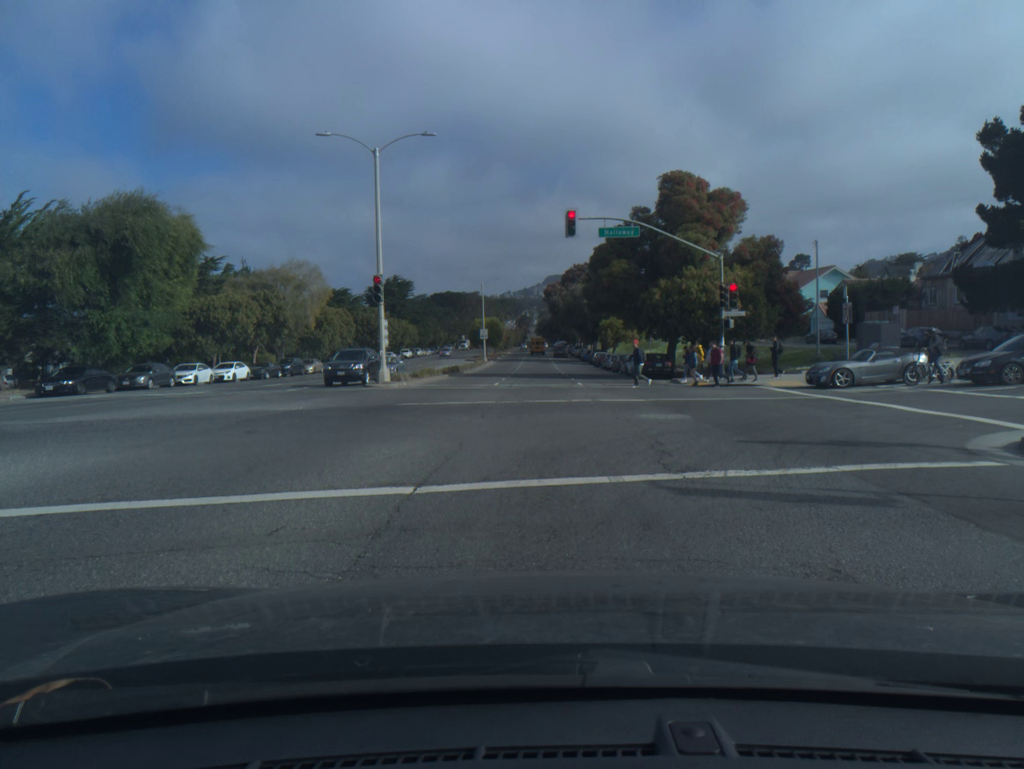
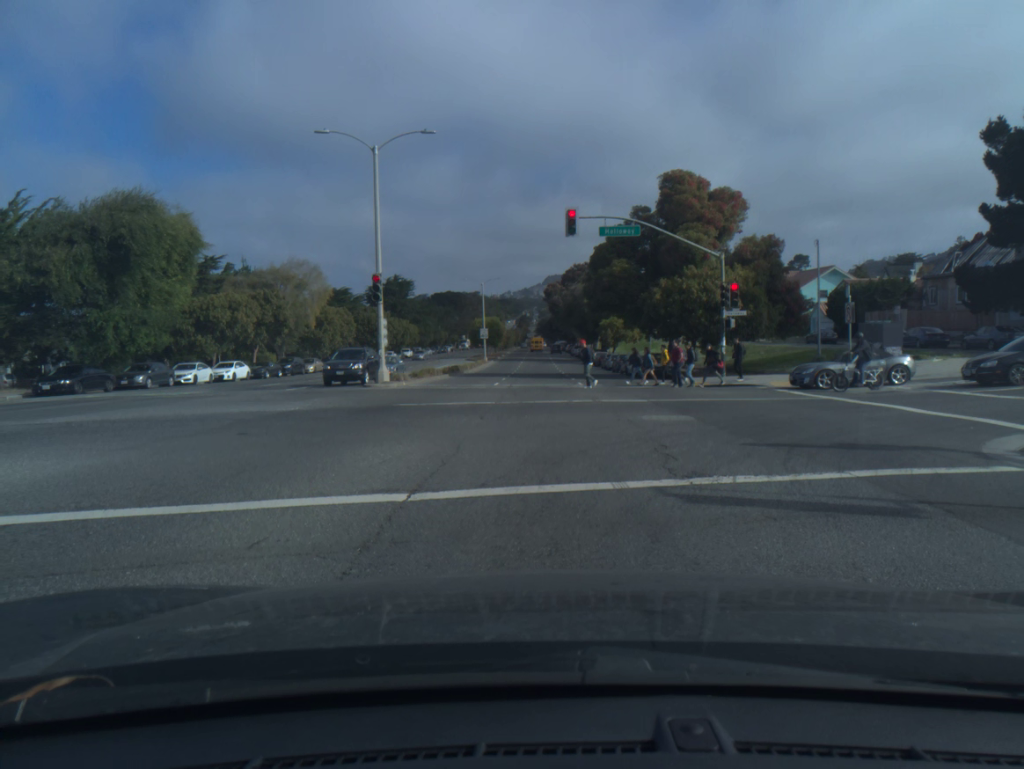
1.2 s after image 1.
(0.0, +0.4) m; 0°
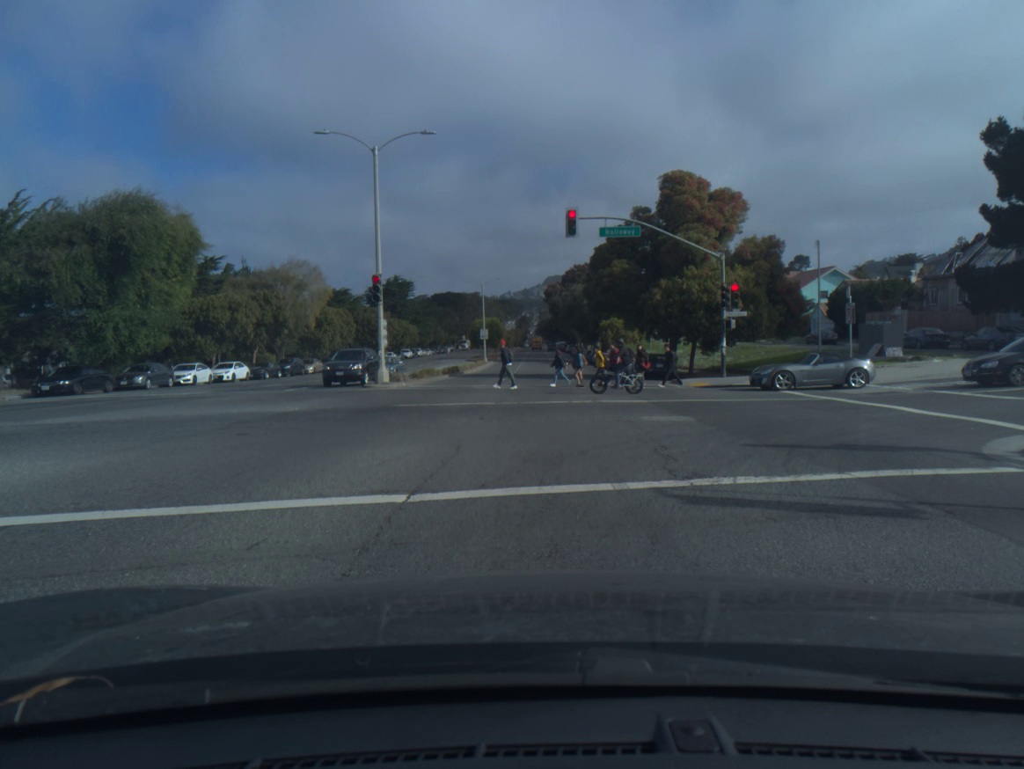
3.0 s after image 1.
(0.0, 0.0) m; 0°
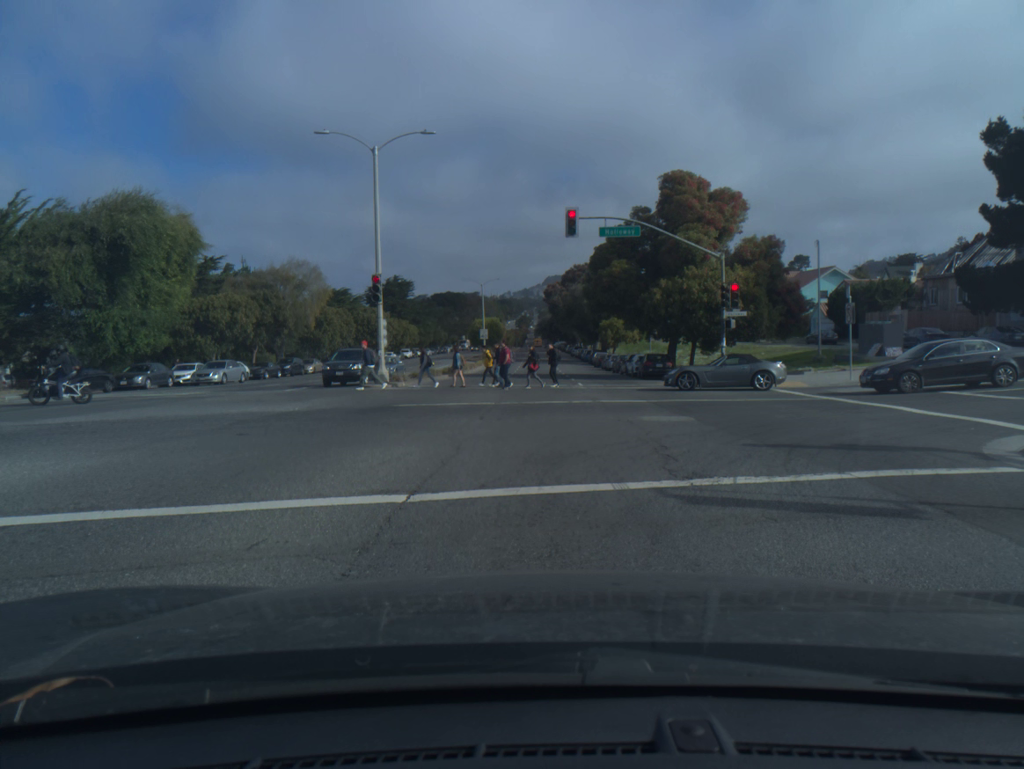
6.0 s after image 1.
(0.0, 0.0) m; 0°
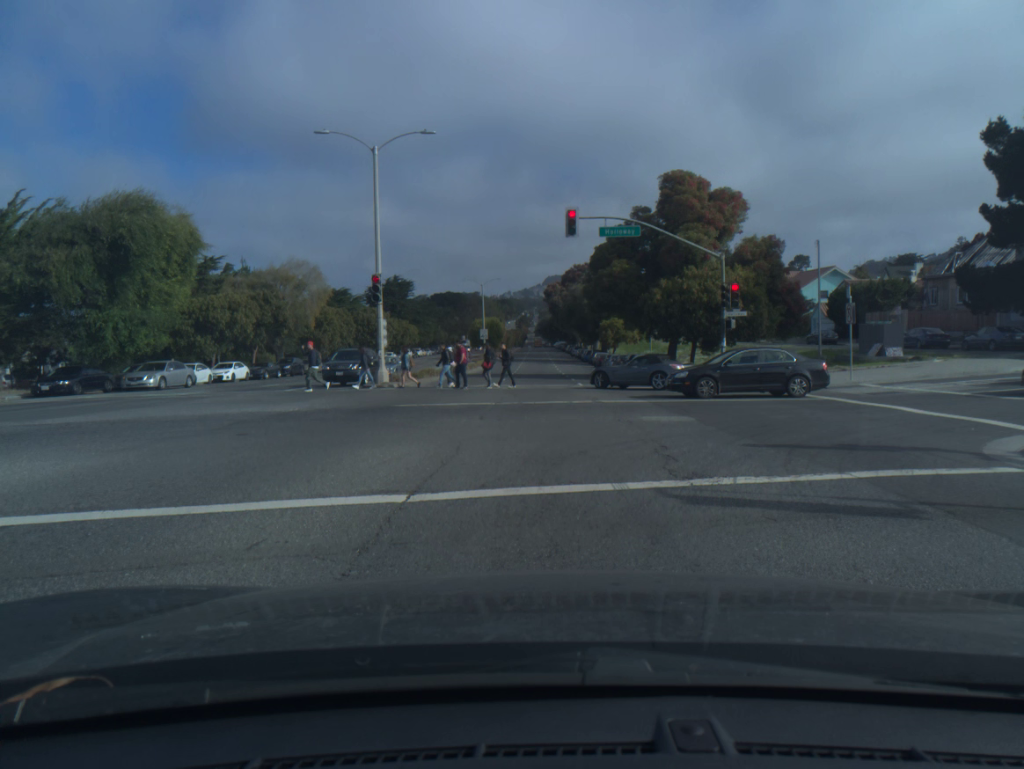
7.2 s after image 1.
(0.0, 0.0) m; 0°
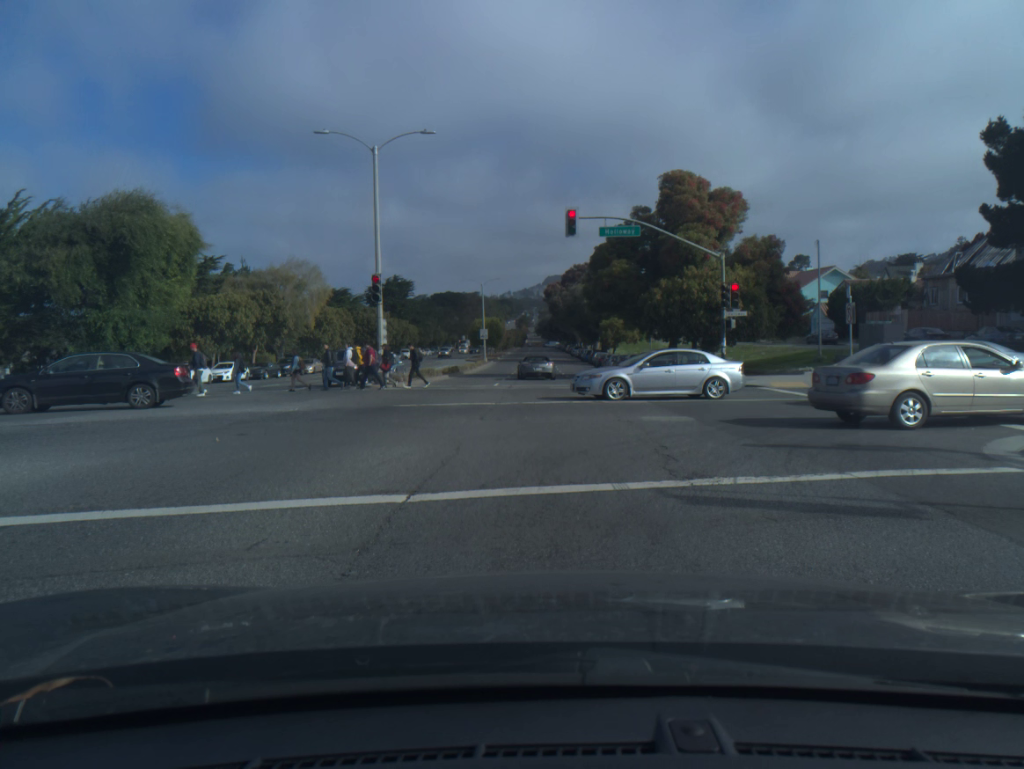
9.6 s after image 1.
(0.0, -0.1) m; 0°
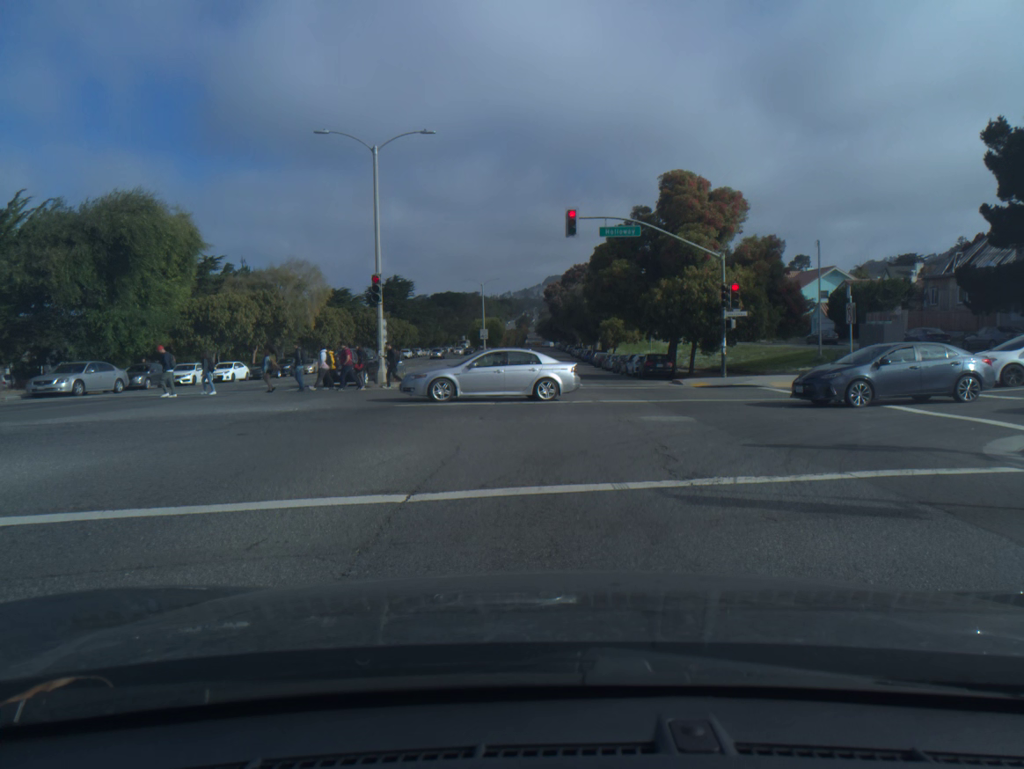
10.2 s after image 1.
(0.0, 0.0) m; 0°
